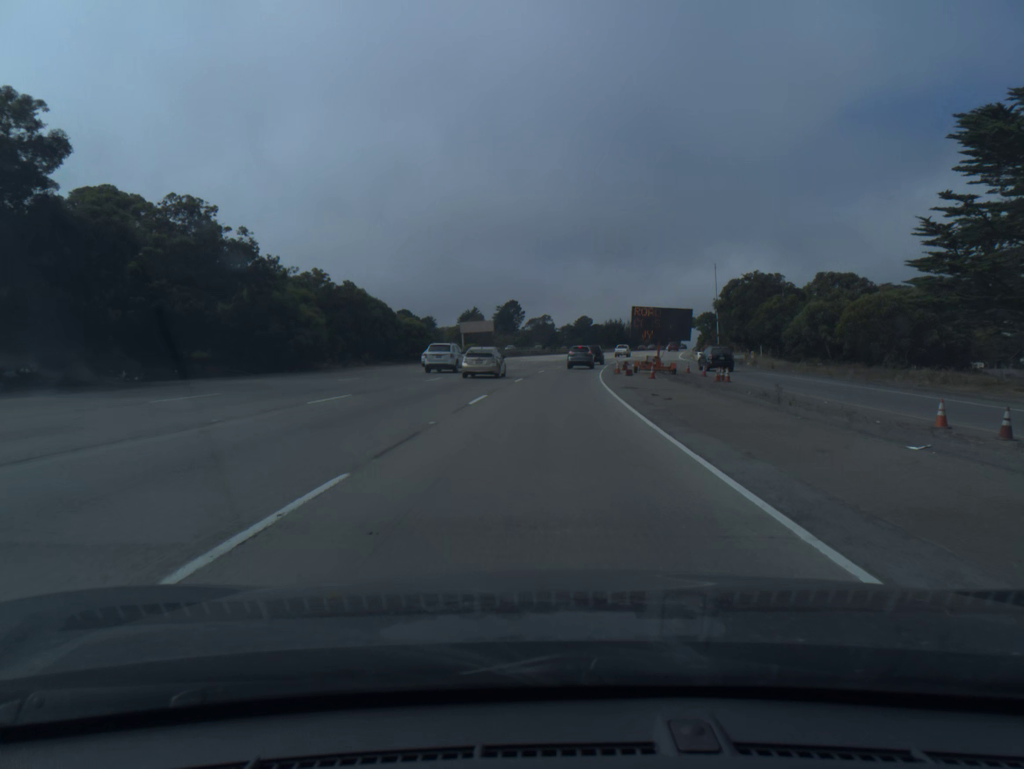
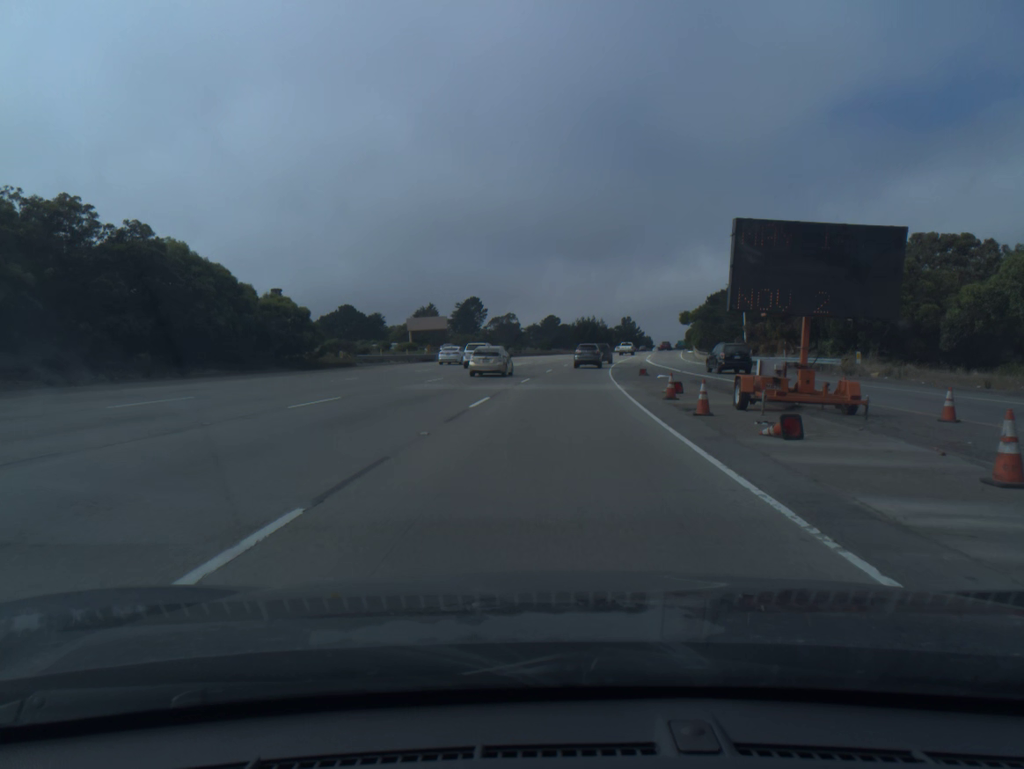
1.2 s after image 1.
(+0.6, +30.7) m; +2°
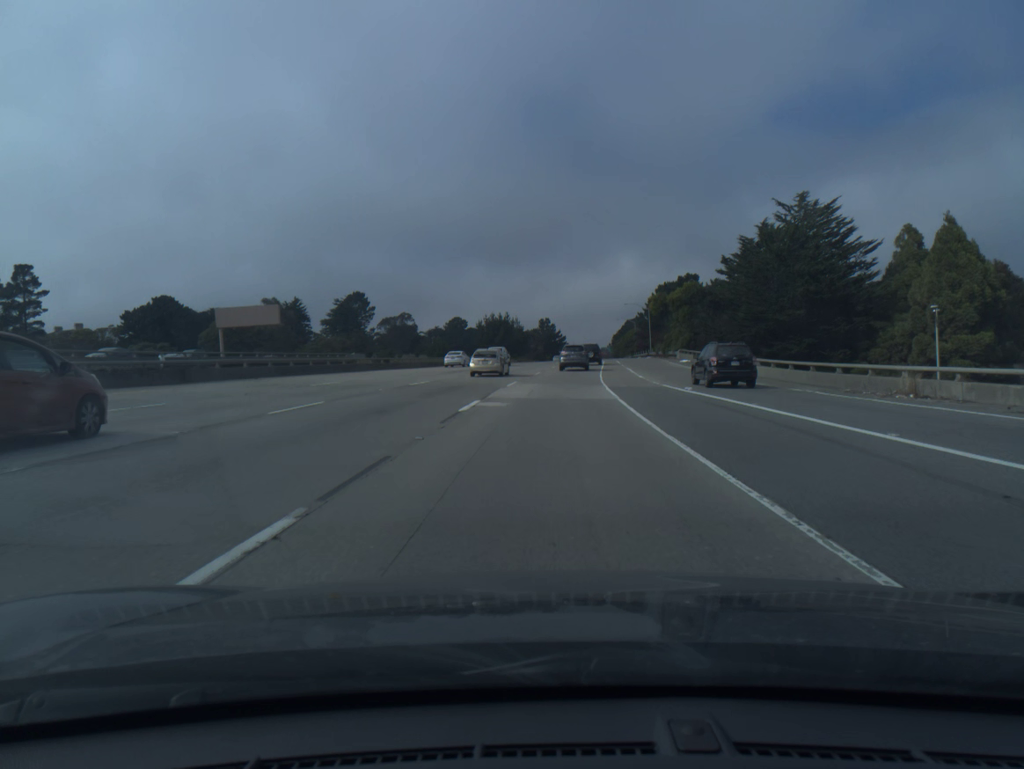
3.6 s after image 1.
(+3.3, +58.2) m; +6°
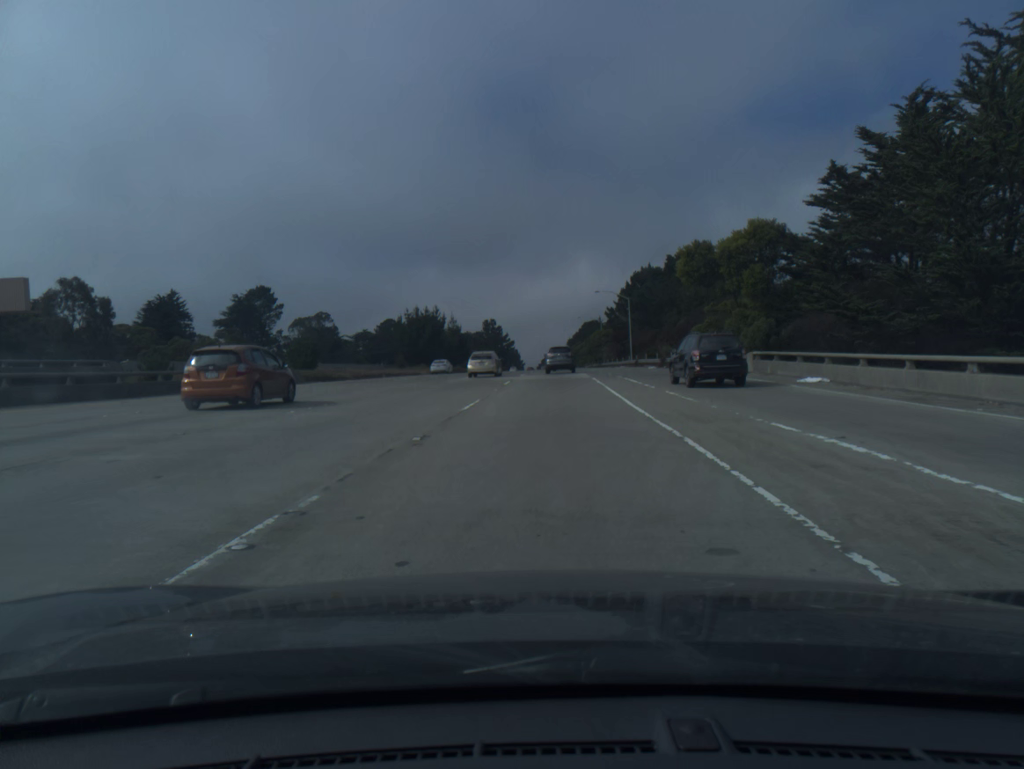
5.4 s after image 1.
(+1.4, +42.2) m; +4°
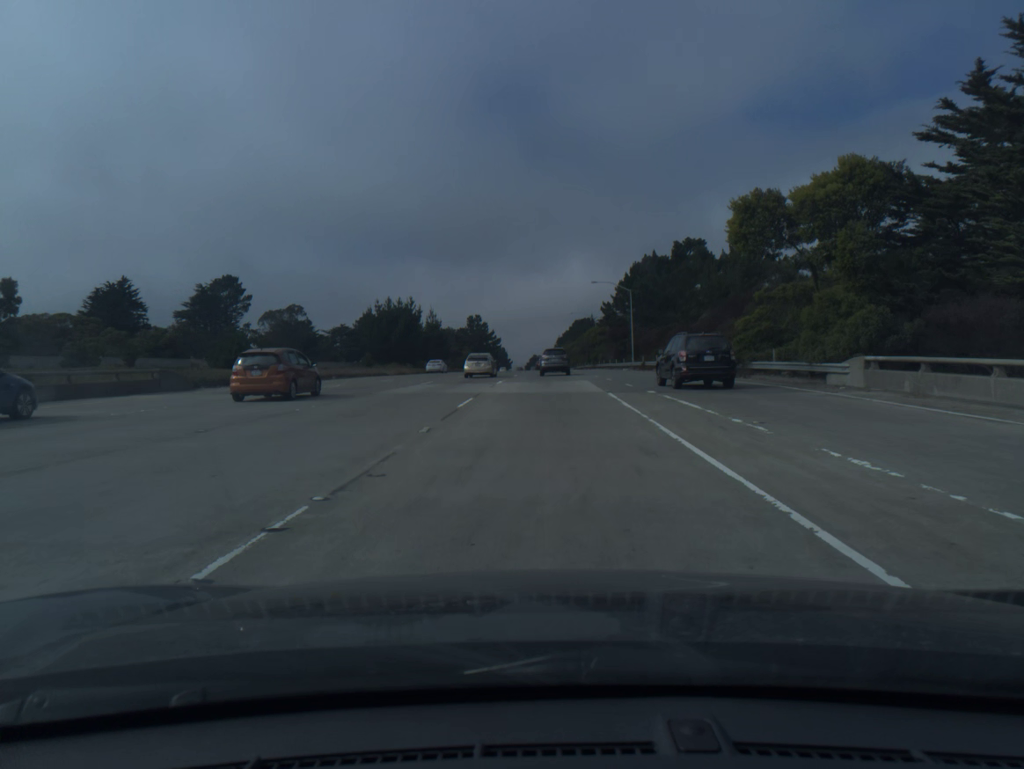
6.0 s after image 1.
(+0.1, +13.8) m; +1°
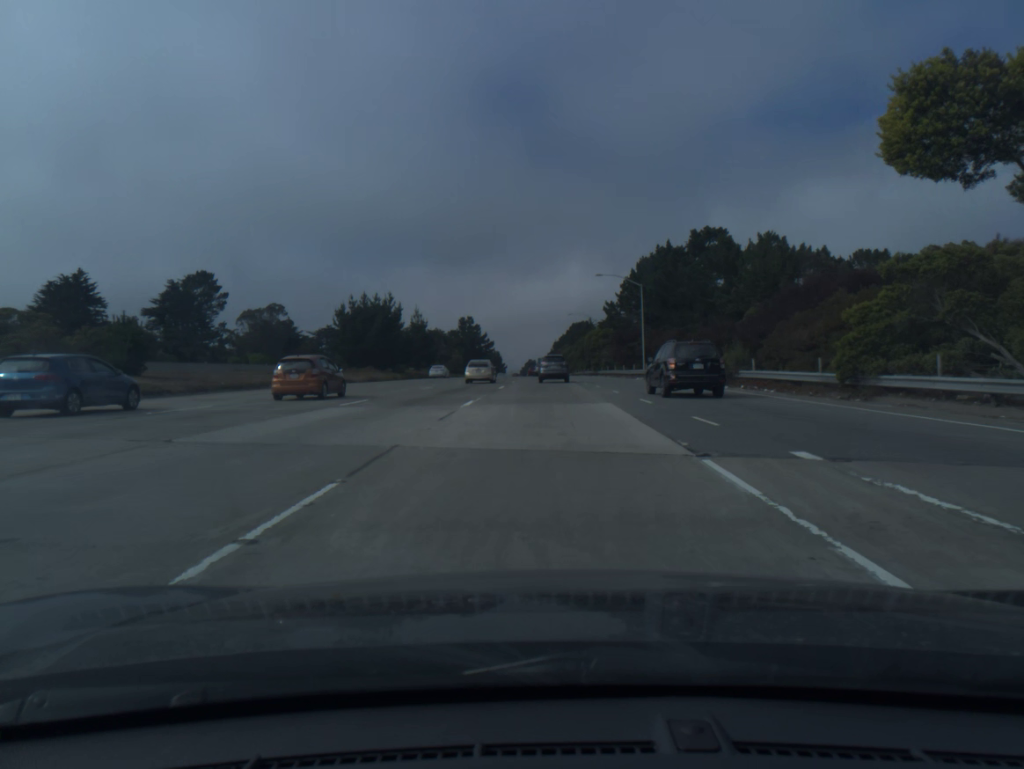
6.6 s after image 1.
(+0.1, +13.7) m; 0°
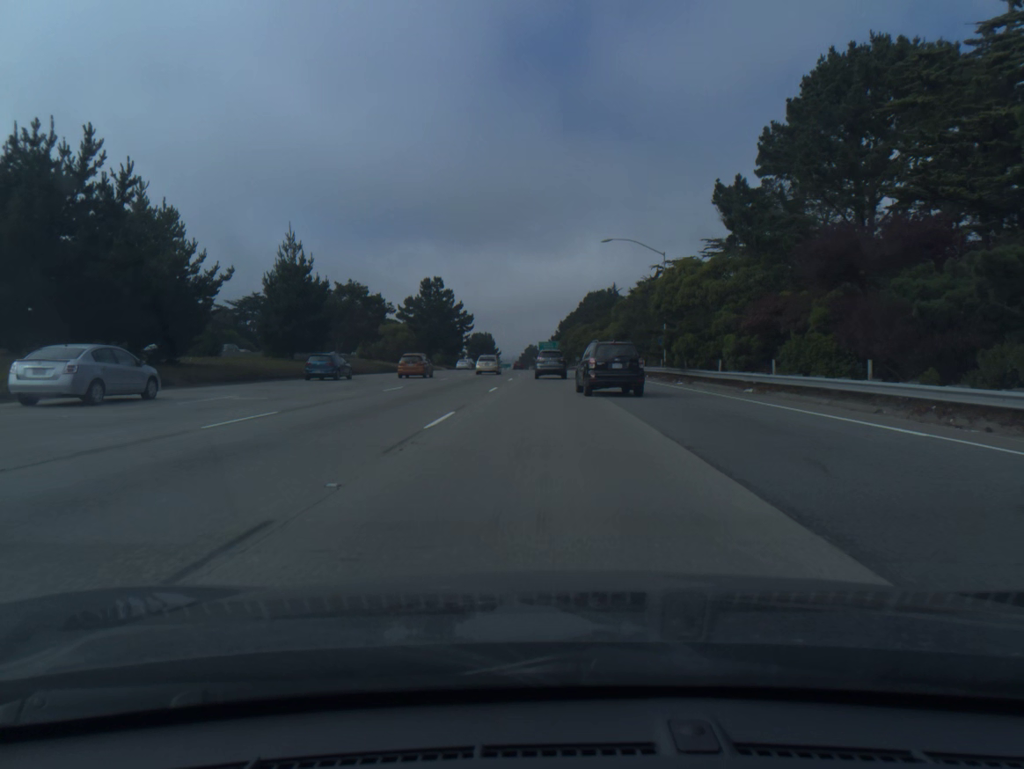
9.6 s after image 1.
(+0.2, +67.4) m; 0°
